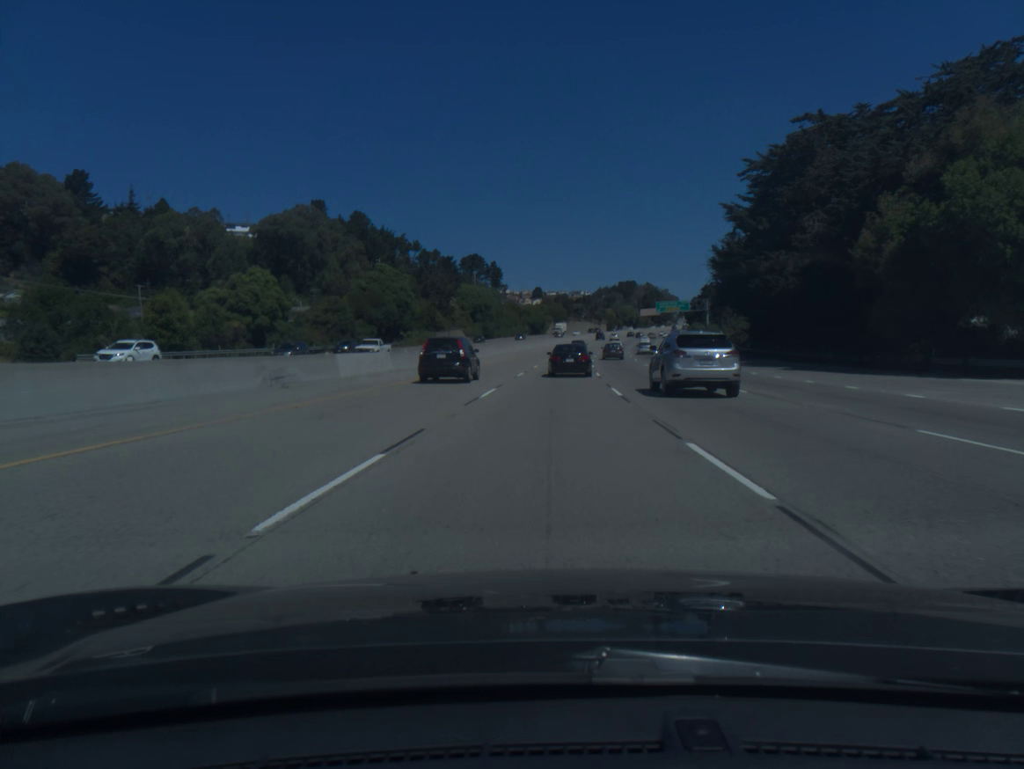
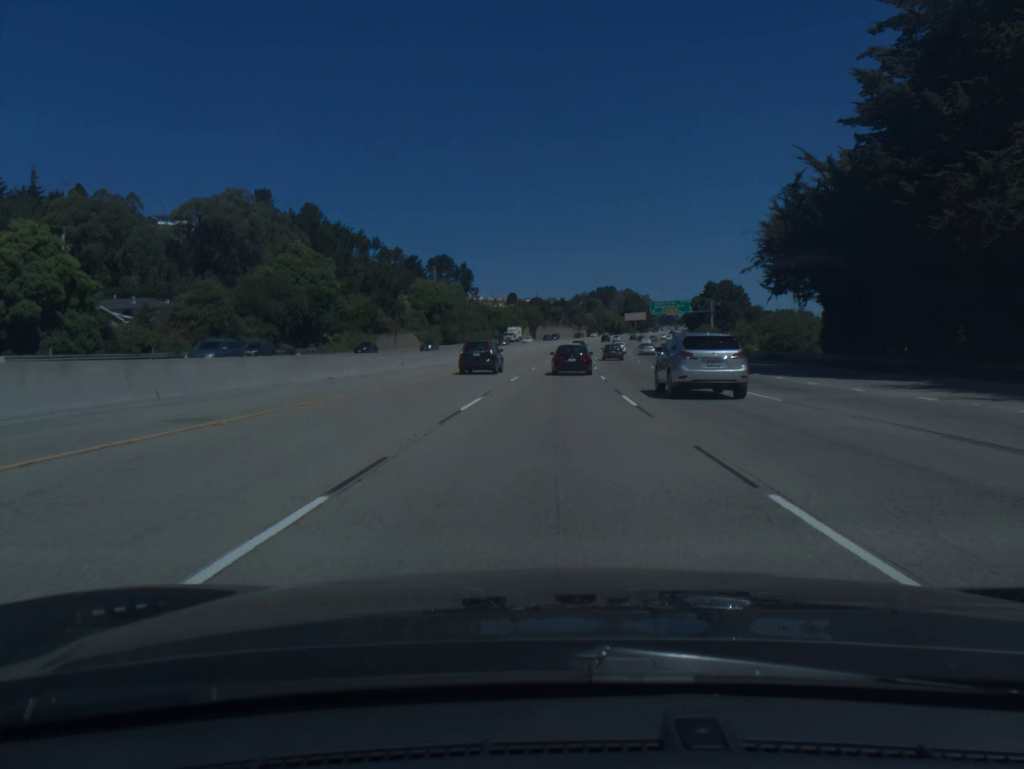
(+0.5, +32.7) m; +2°
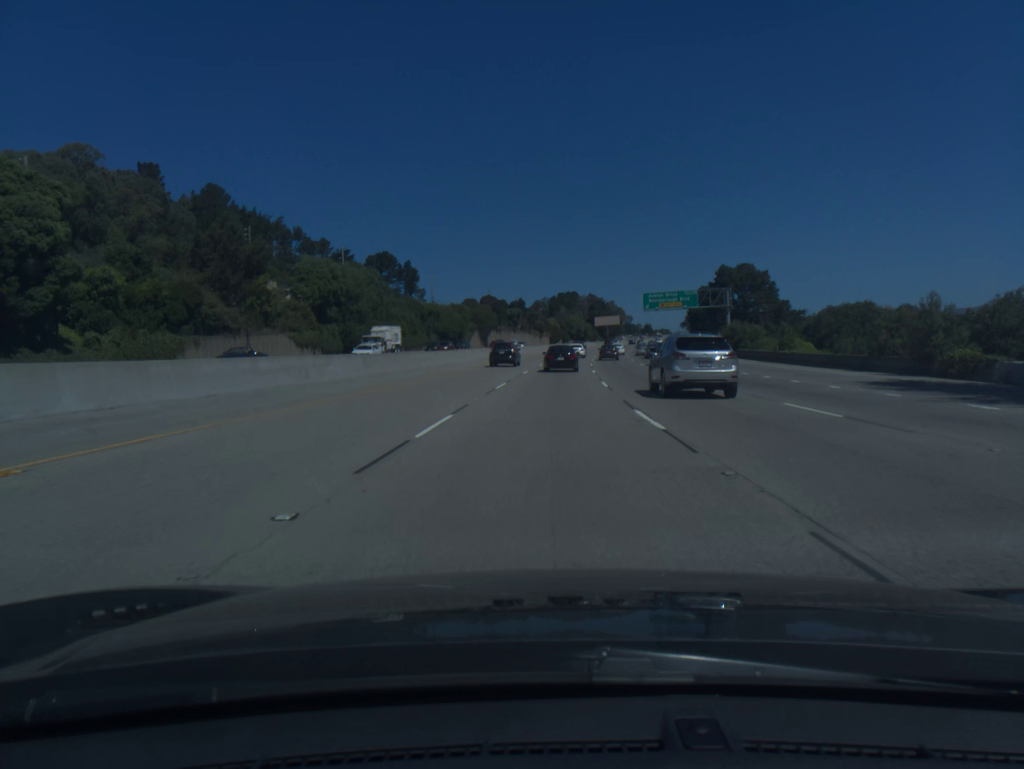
(+1.3, +48.6) m; +3°
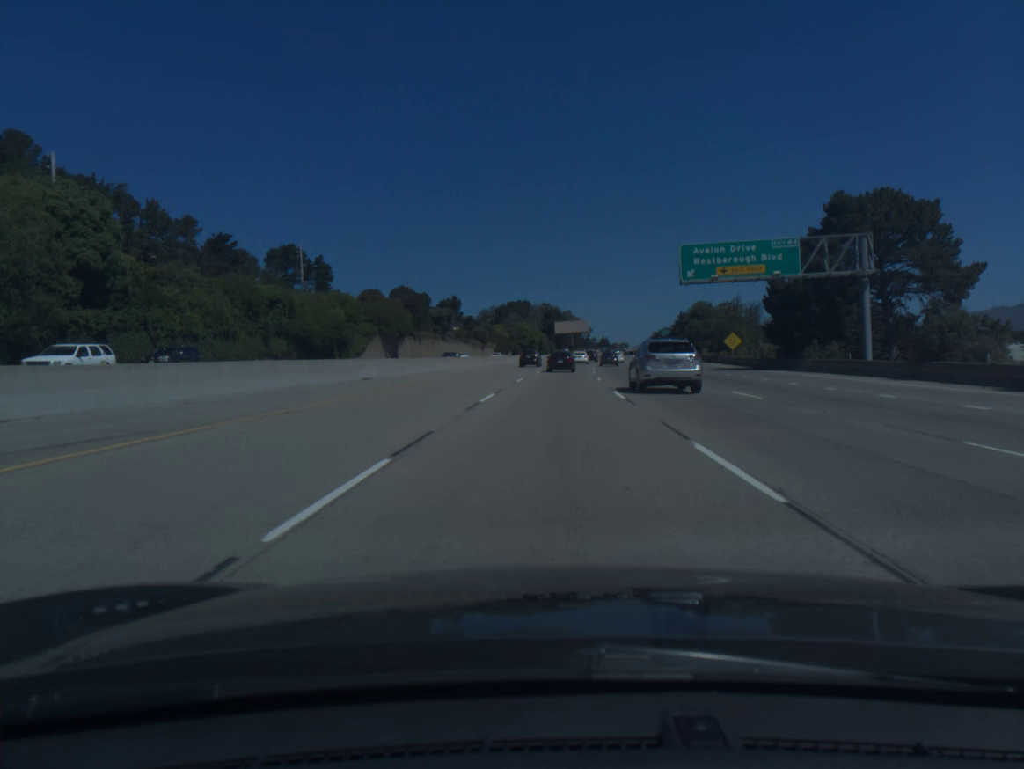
(+1.9, +64.4) m; +4°
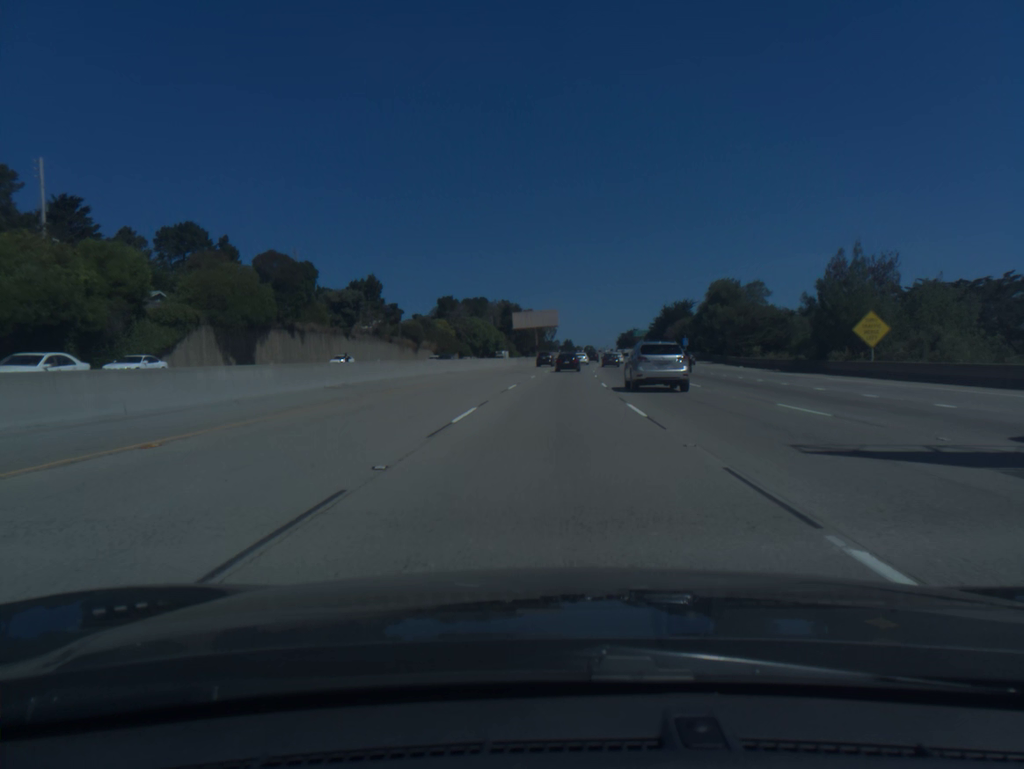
(+1.2, +48.9) m; +3°
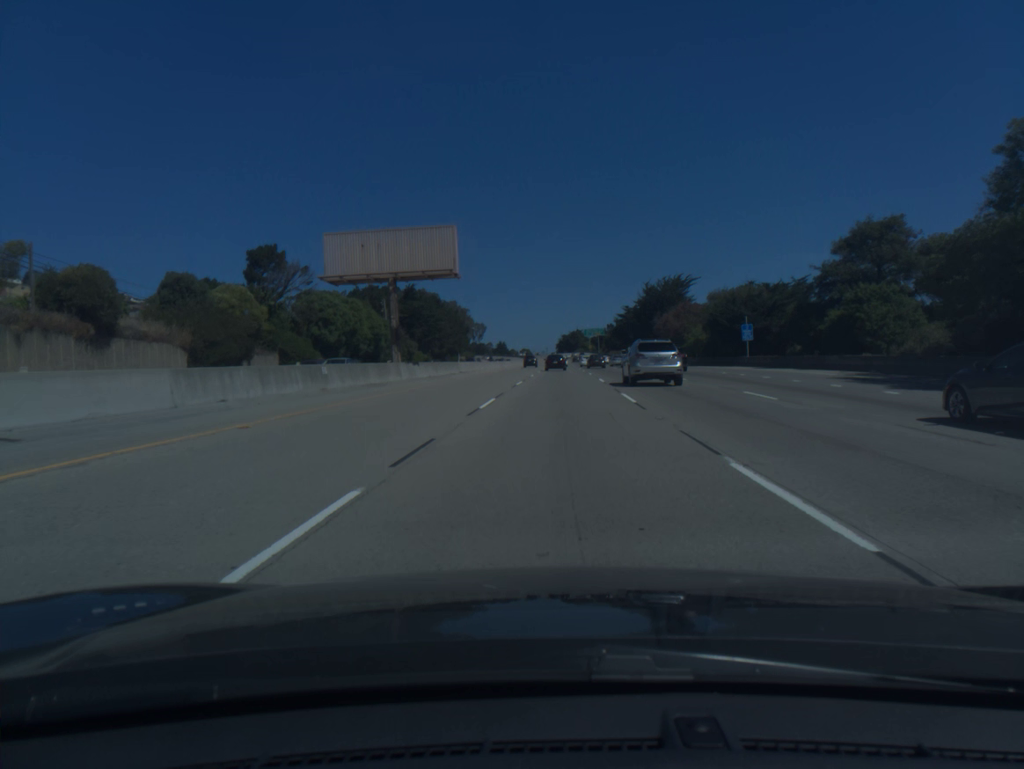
(+3.5, +83.9) m; +5°
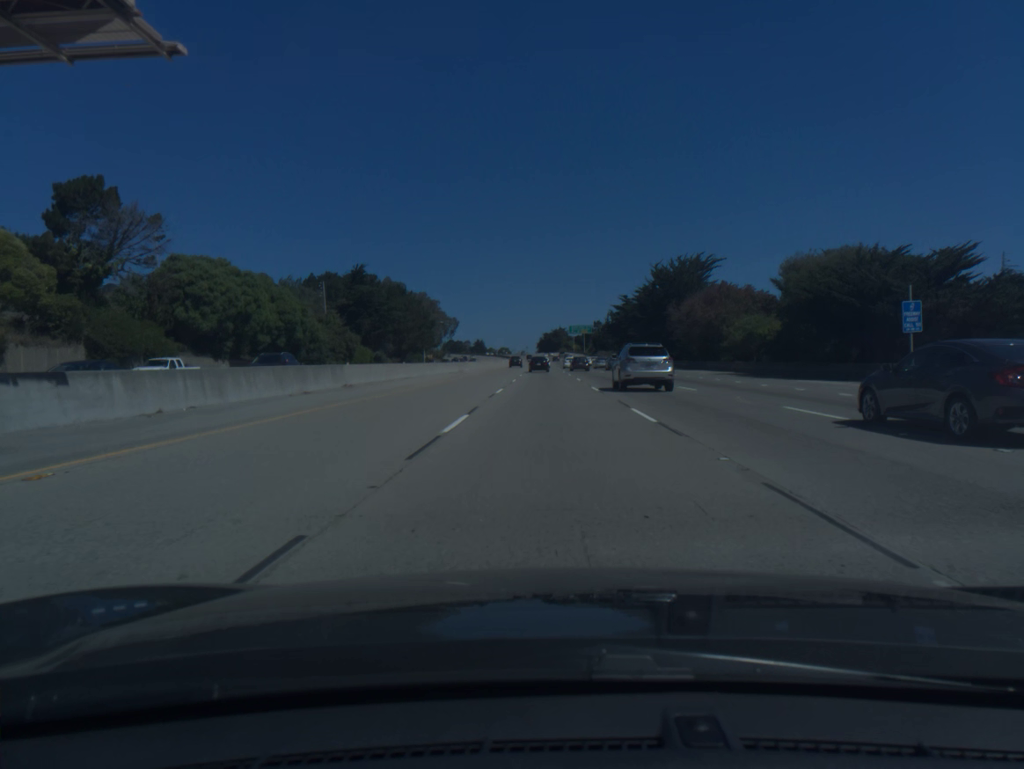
(+0.5, +34.4) m; +1°
